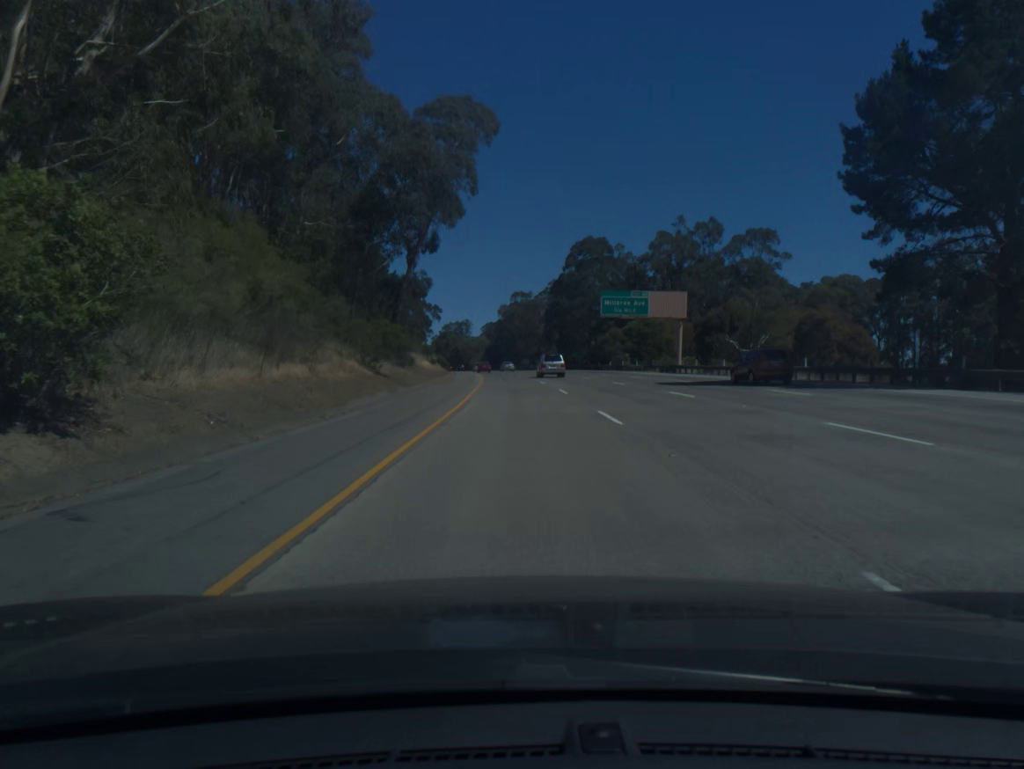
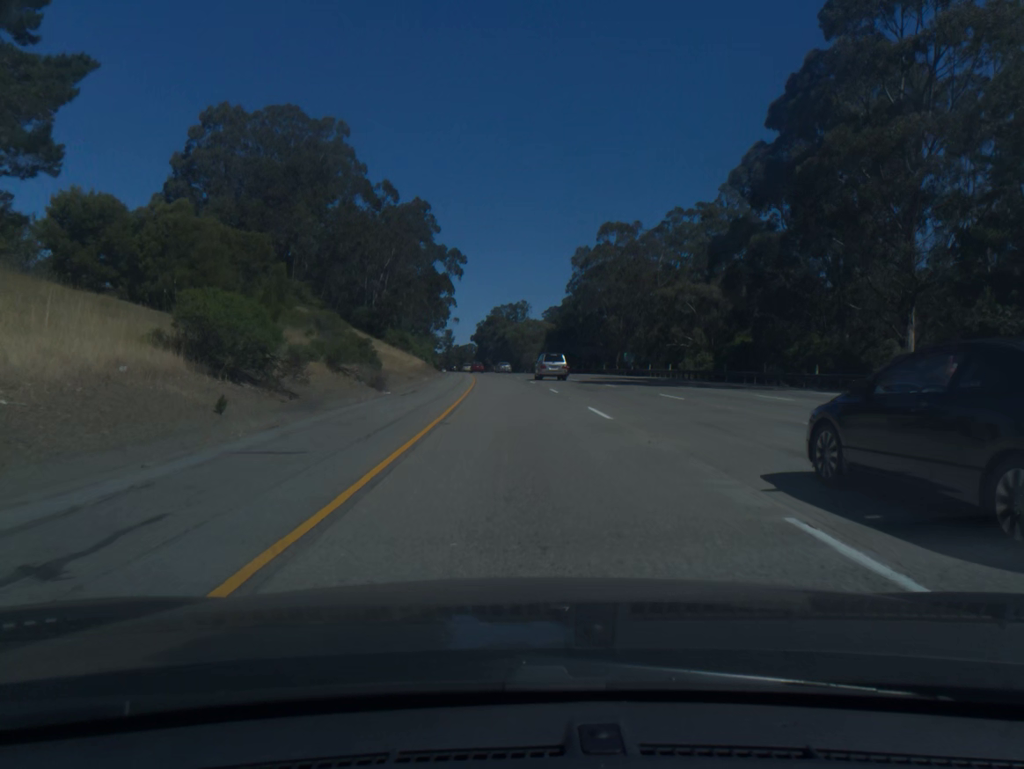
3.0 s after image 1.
(-3.3, +100.6) m; -4°
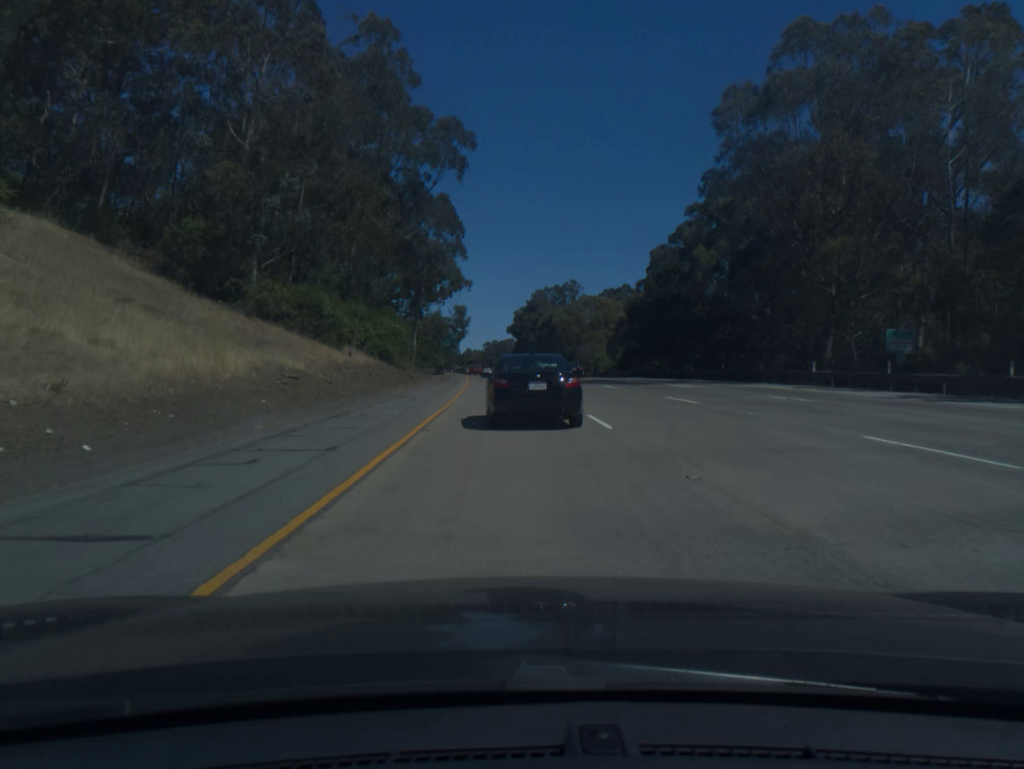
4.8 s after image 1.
(-1.7, +60.6) m; -3°
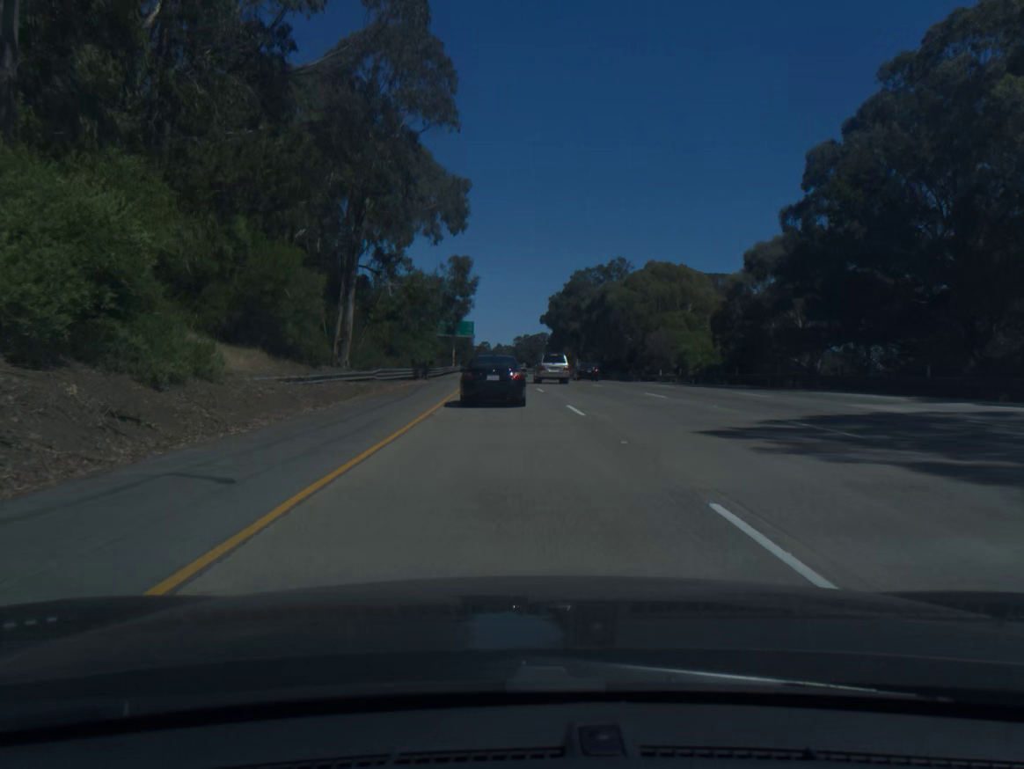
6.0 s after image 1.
(-0.8, +40.5) m; -2°
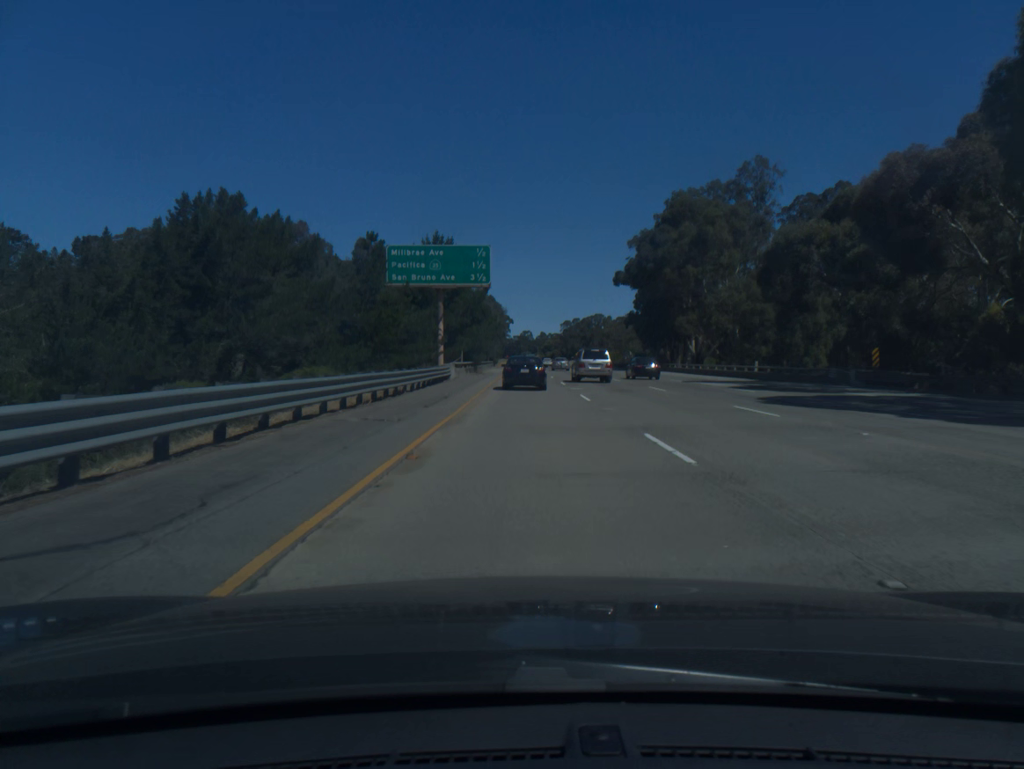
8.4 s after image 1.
(-3.0, +81.3) m; -3°
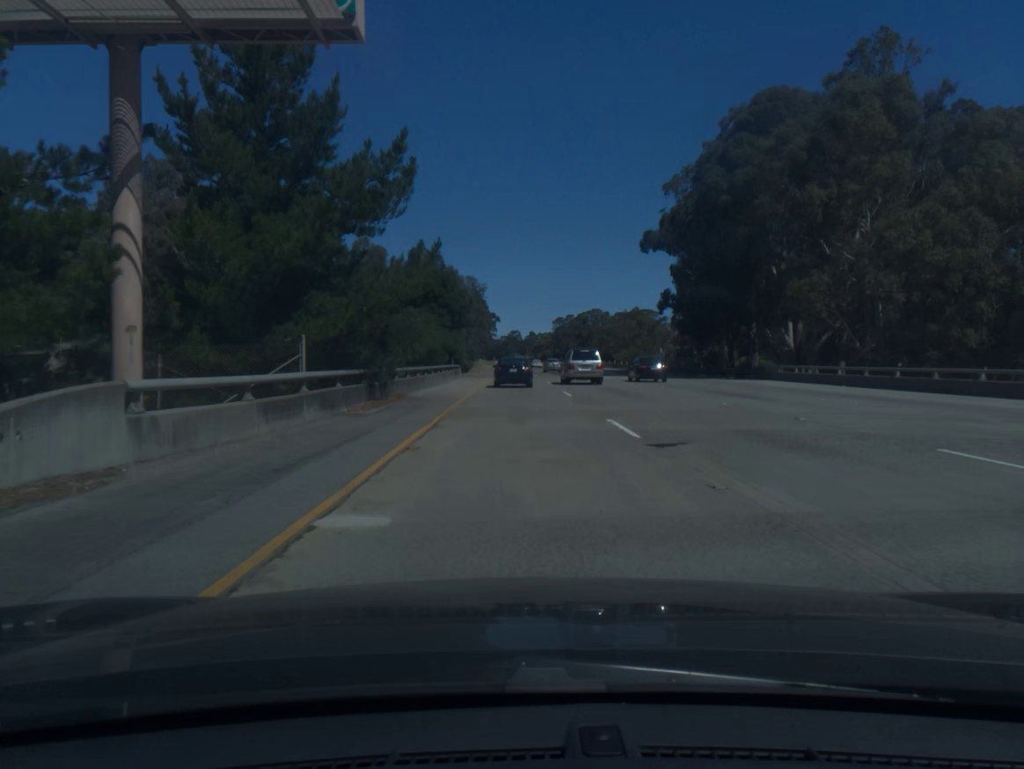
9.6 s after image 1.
(+0.3, +40.6) m; +1°
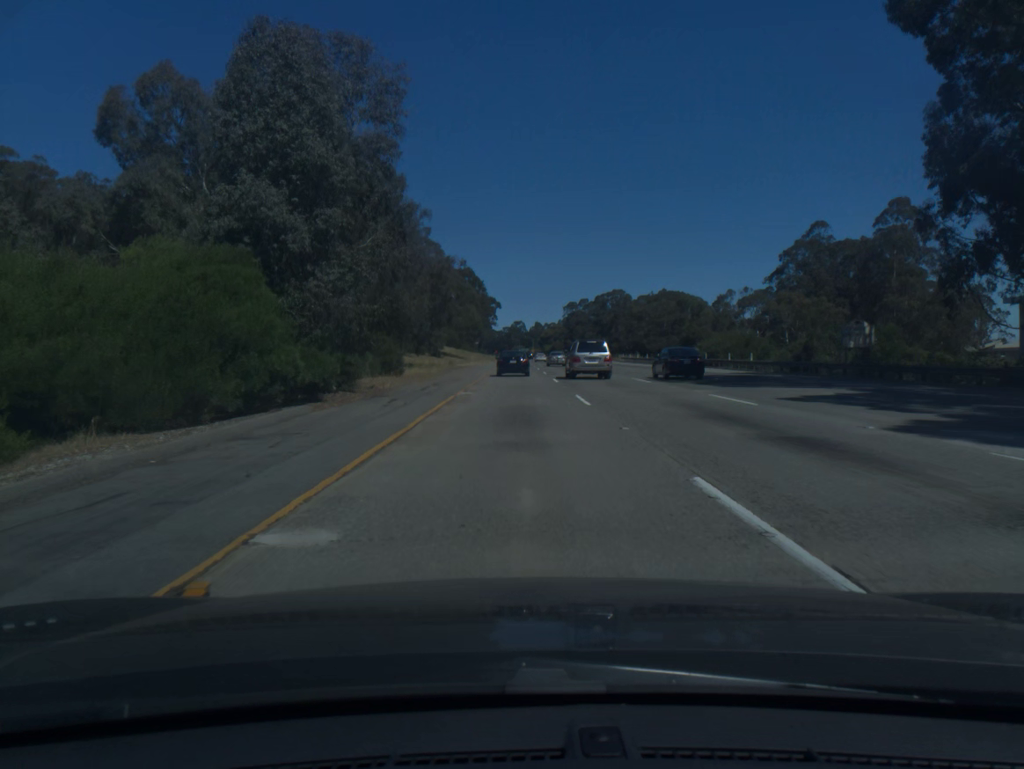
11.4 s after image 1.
(0.0, +60.0) m; 0°
